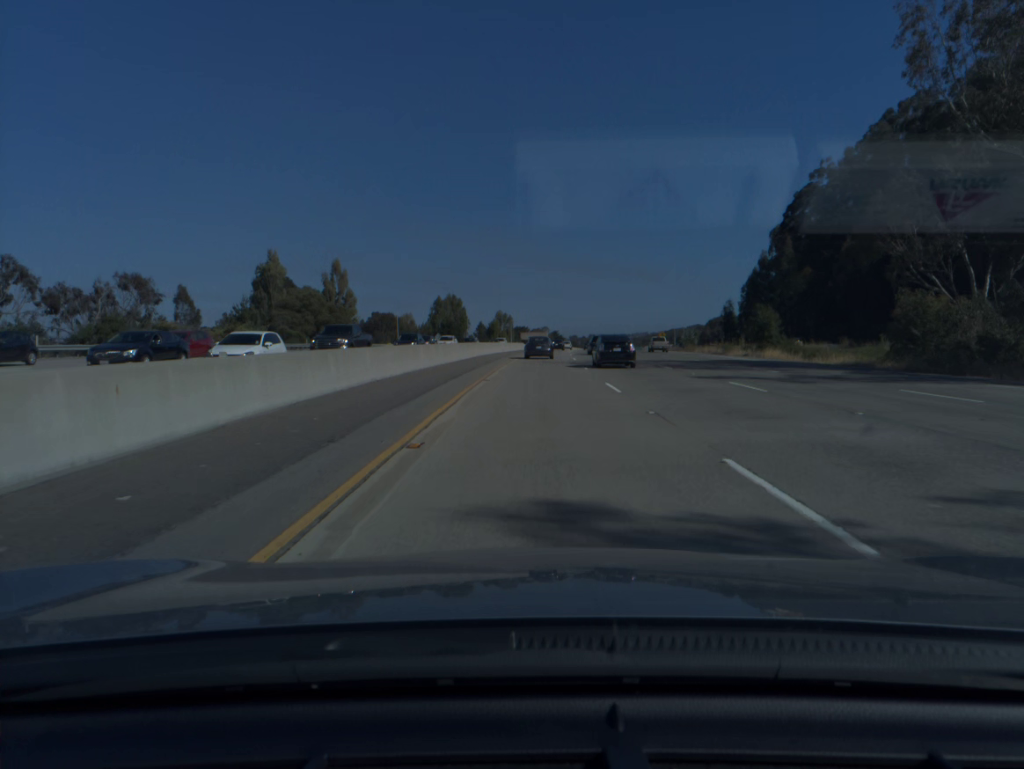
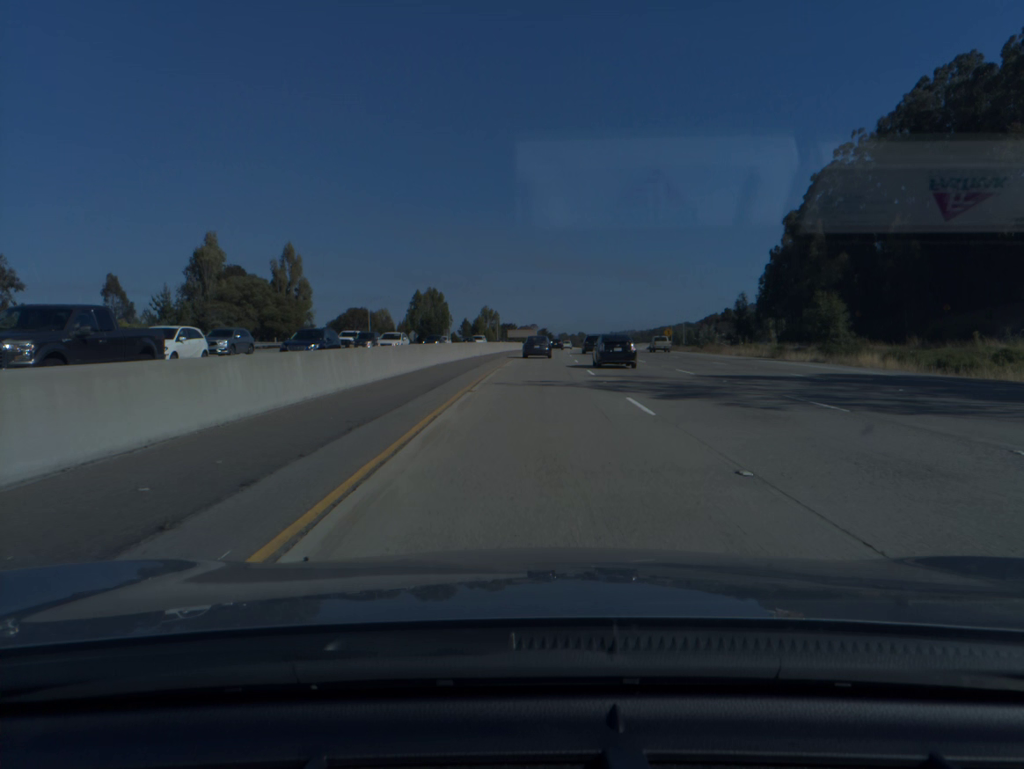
(+0.1, +19.7) m; +1°
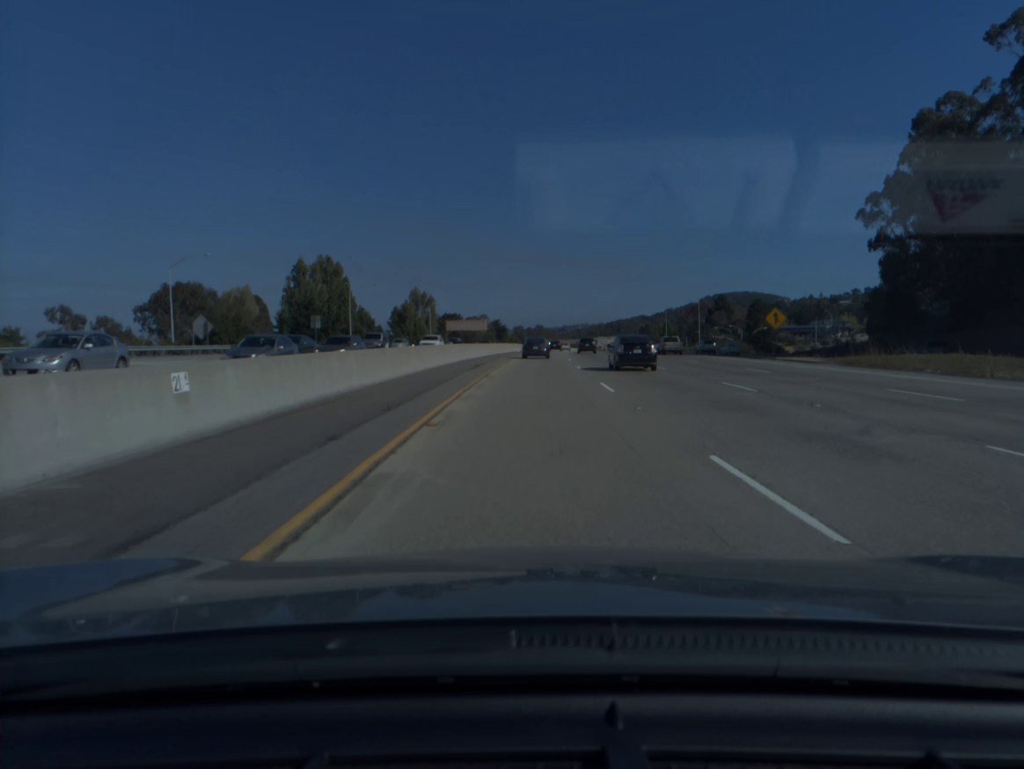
(+2.3, +80.0) m; +3°
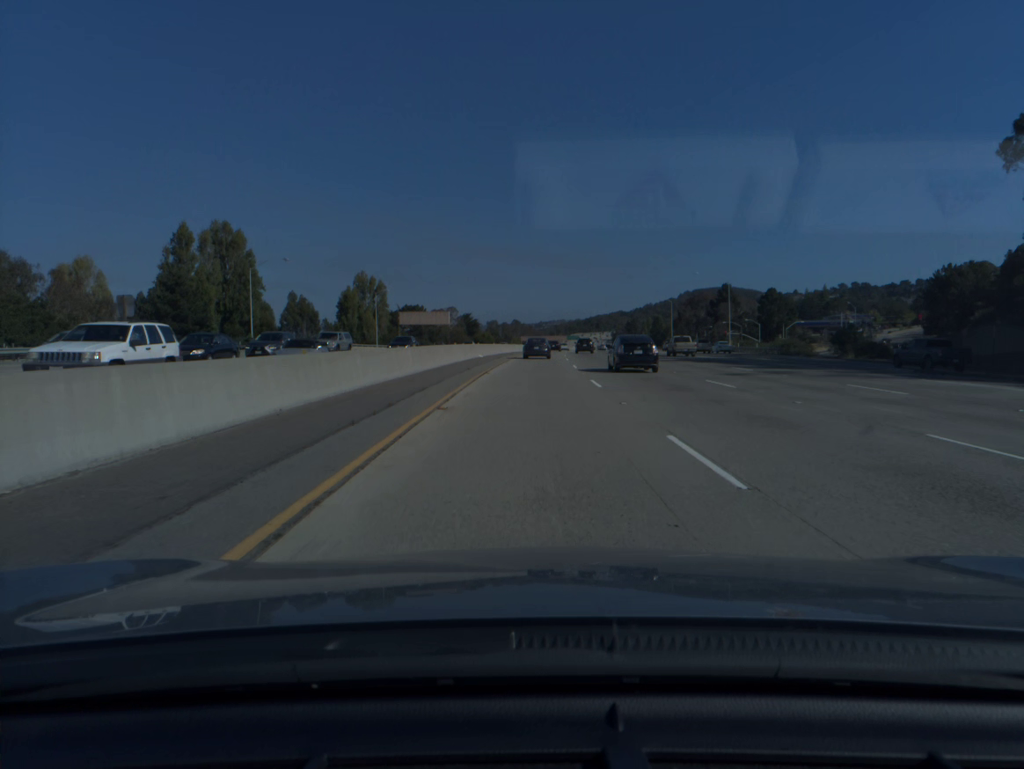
(+0.6, +40.9) m; +2°
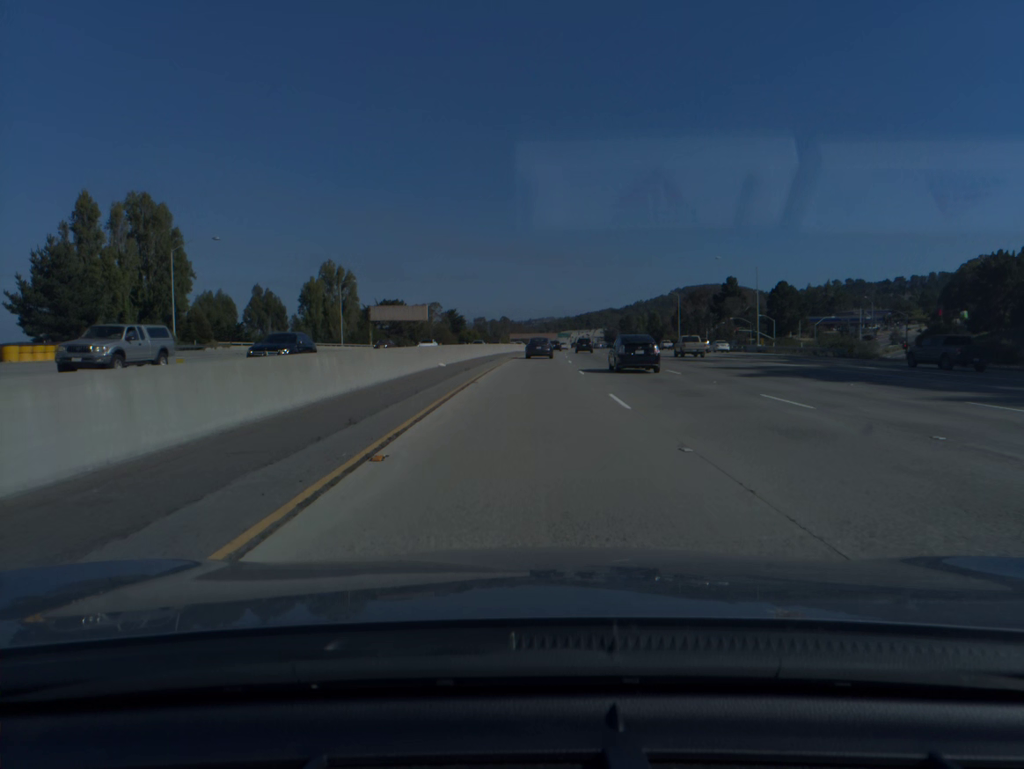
(+0.1, +20.7) m; +1°
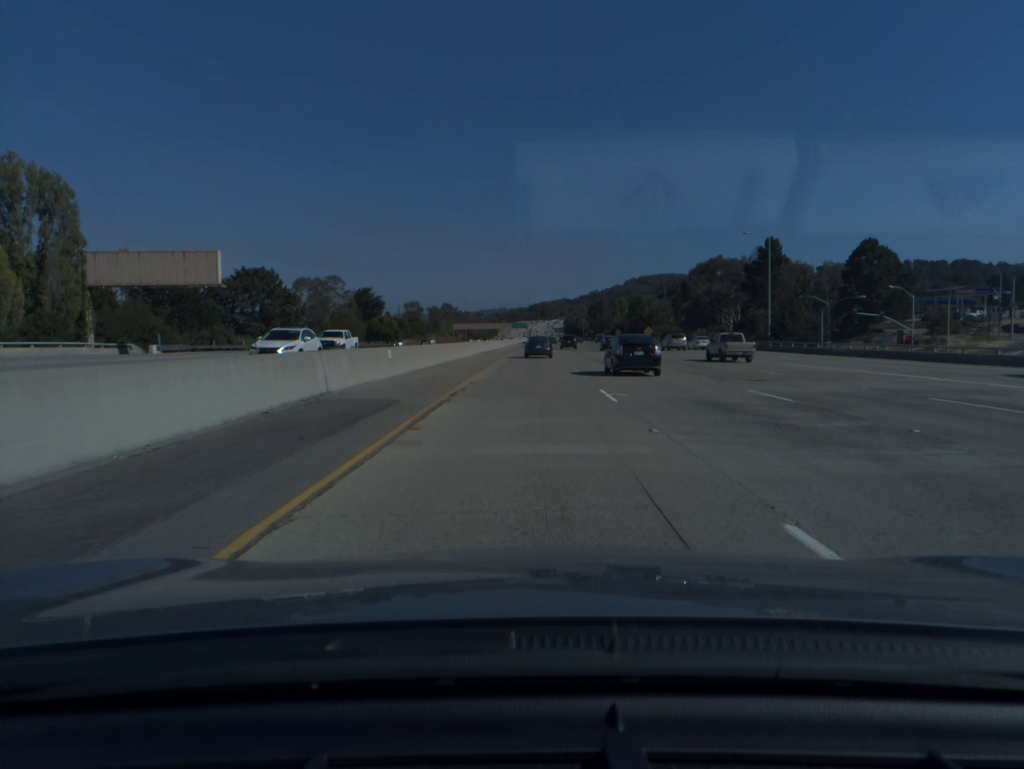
(+2.4, +84.6) m; +3°
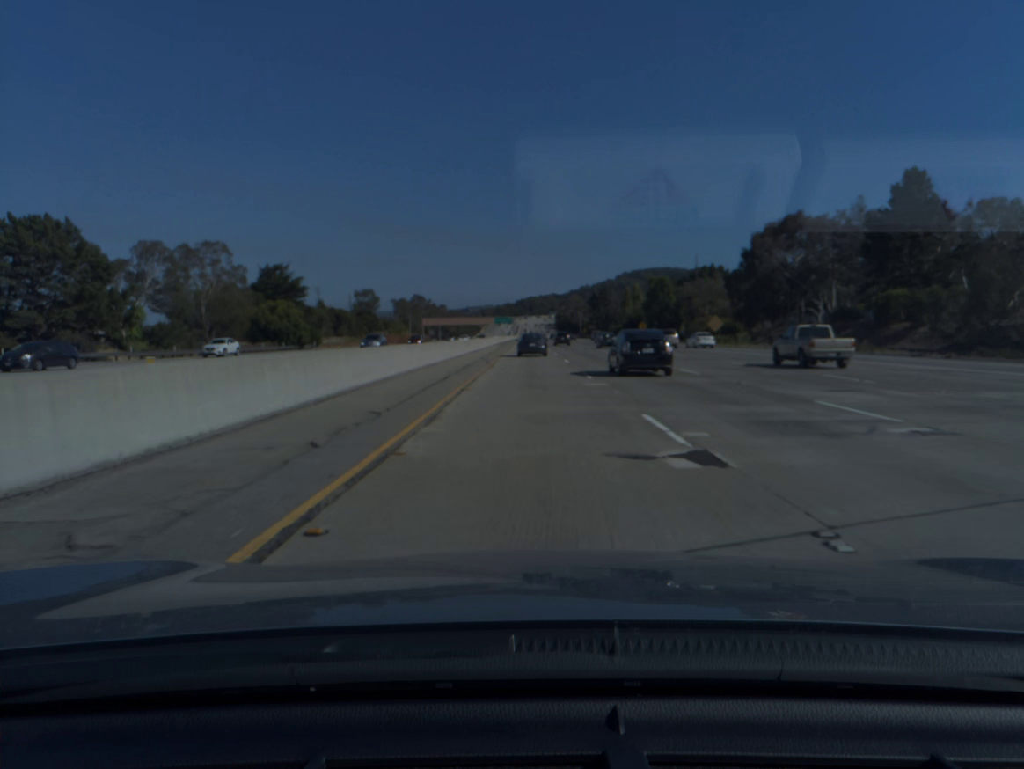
(+0.7, +65.1) m; +1°
